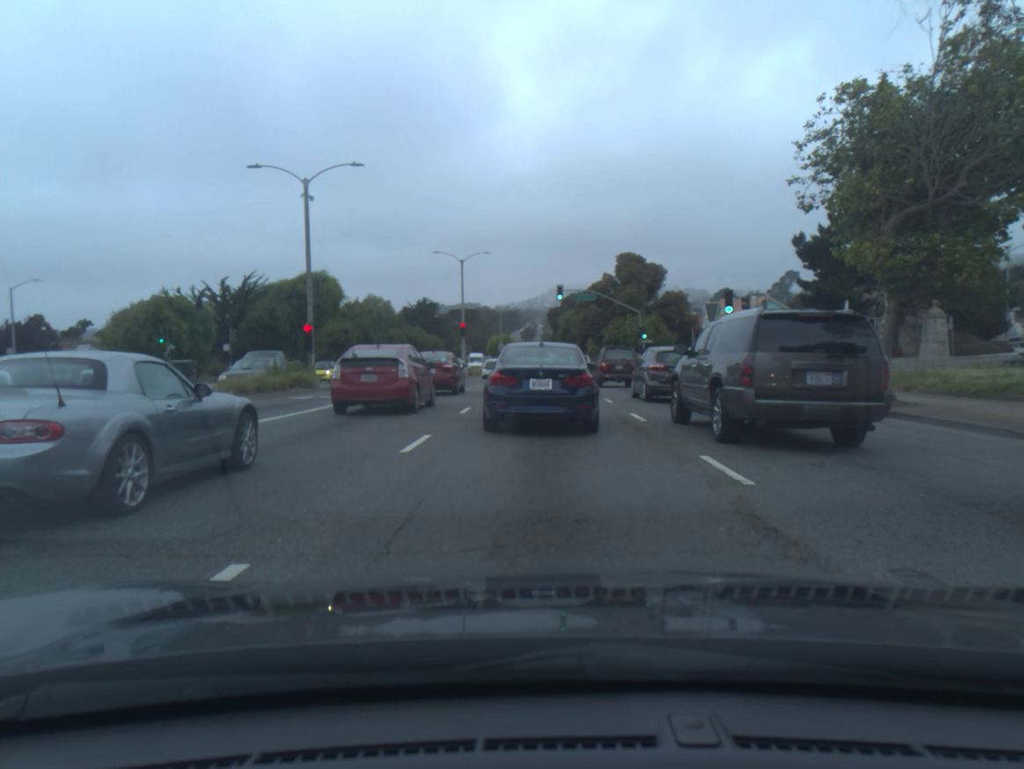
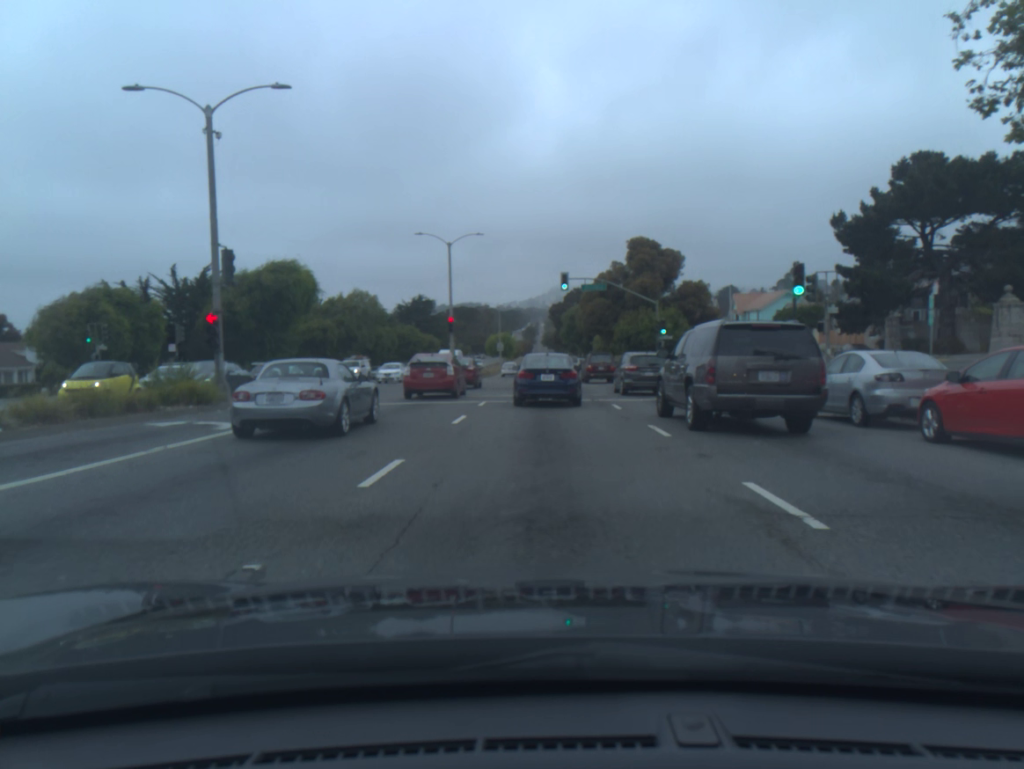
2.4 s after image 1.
(+0.1, +9.0) m; +1°
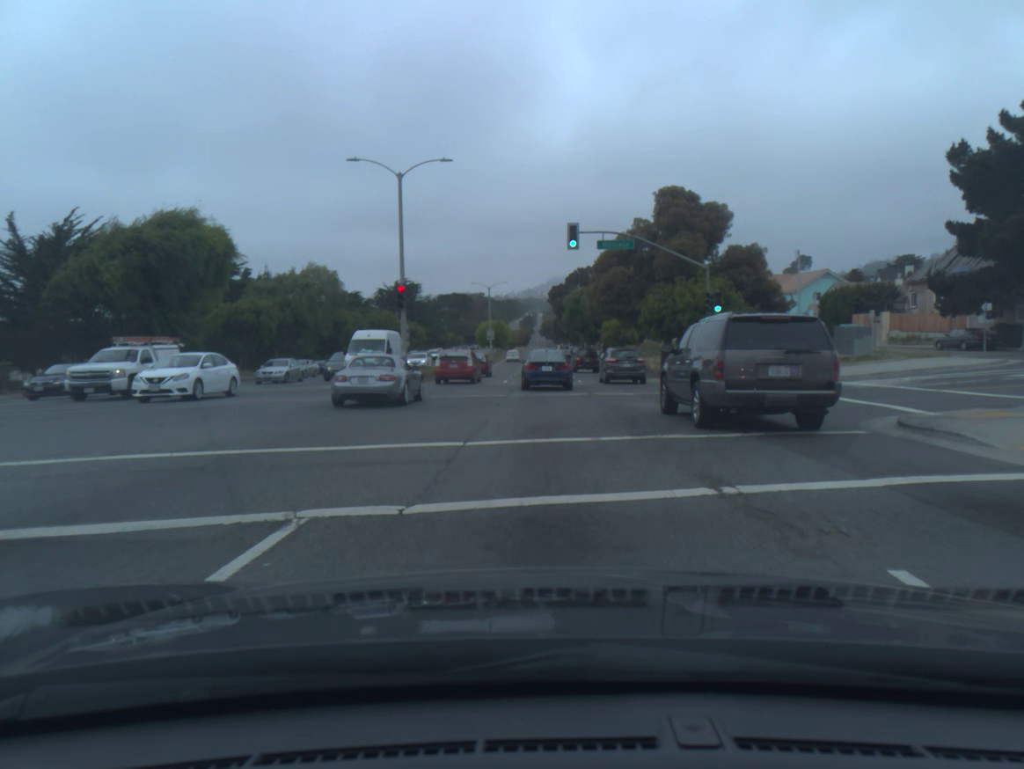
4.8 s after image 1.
(0.0, +17.3) m; 0°
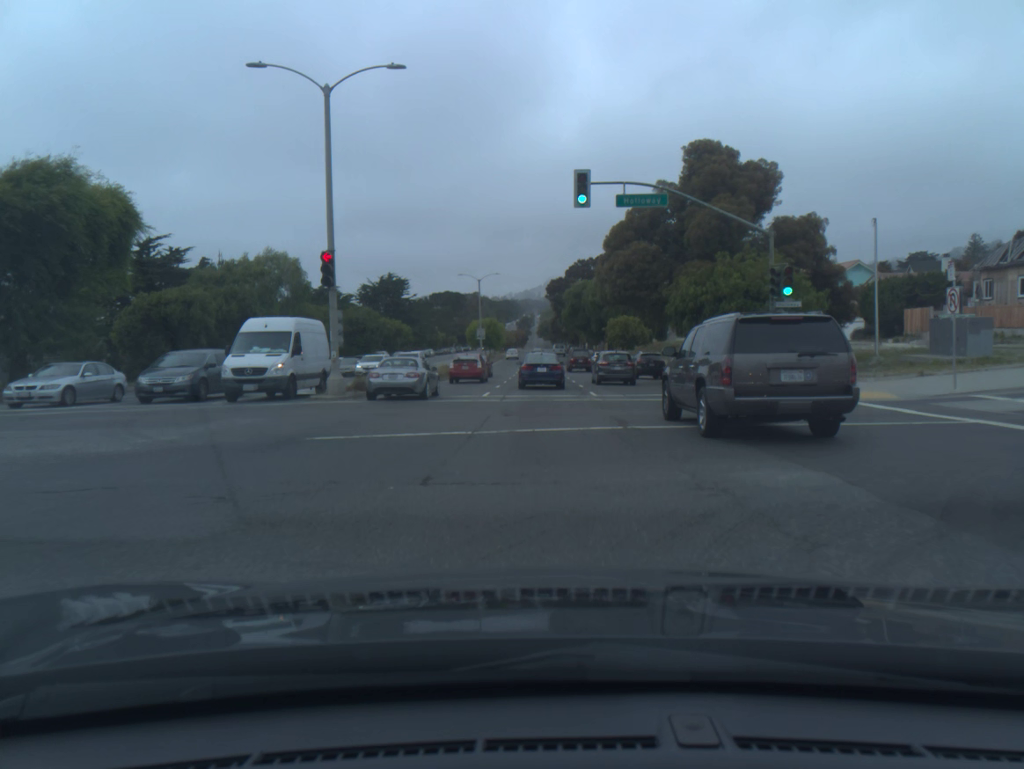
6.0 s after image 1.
(0.0, +11.2) m; 0°
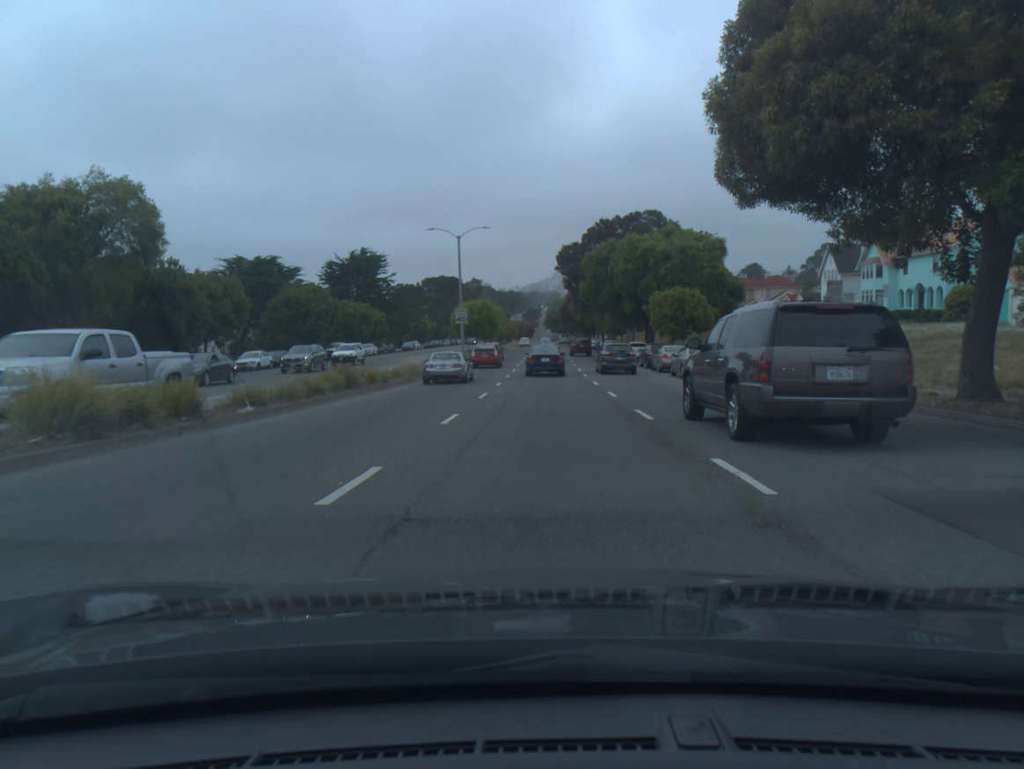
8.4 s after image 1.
(-0.1, +26.7) m; -1°
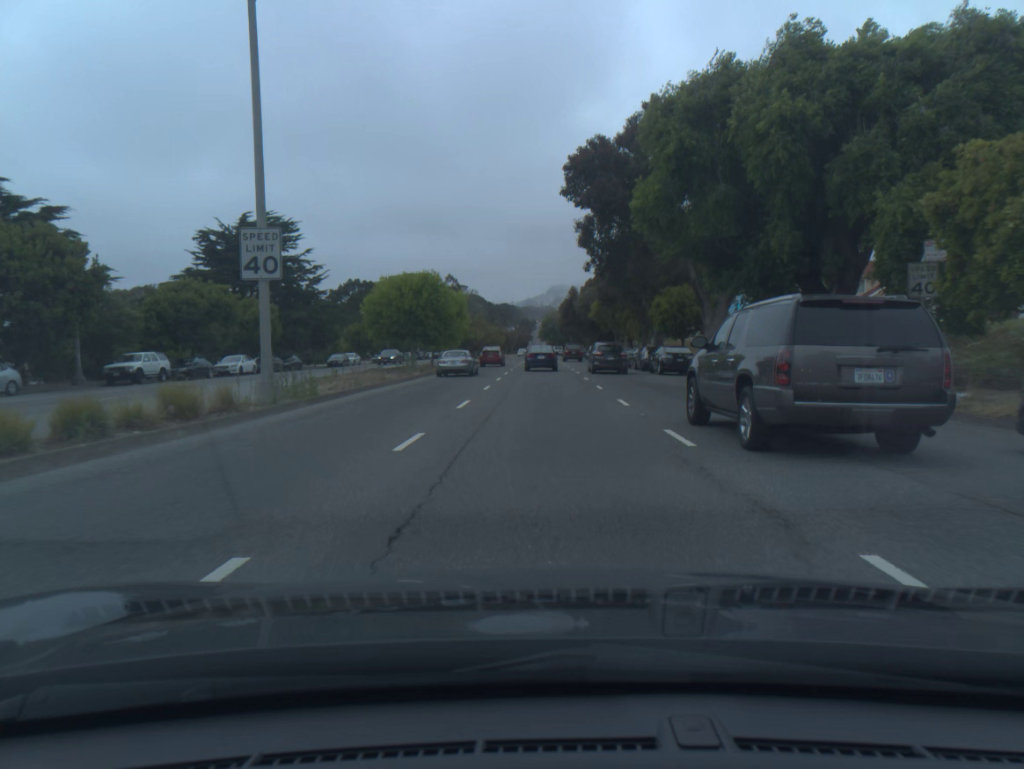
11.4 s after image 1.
(+0.2, +40.3) m; +1°
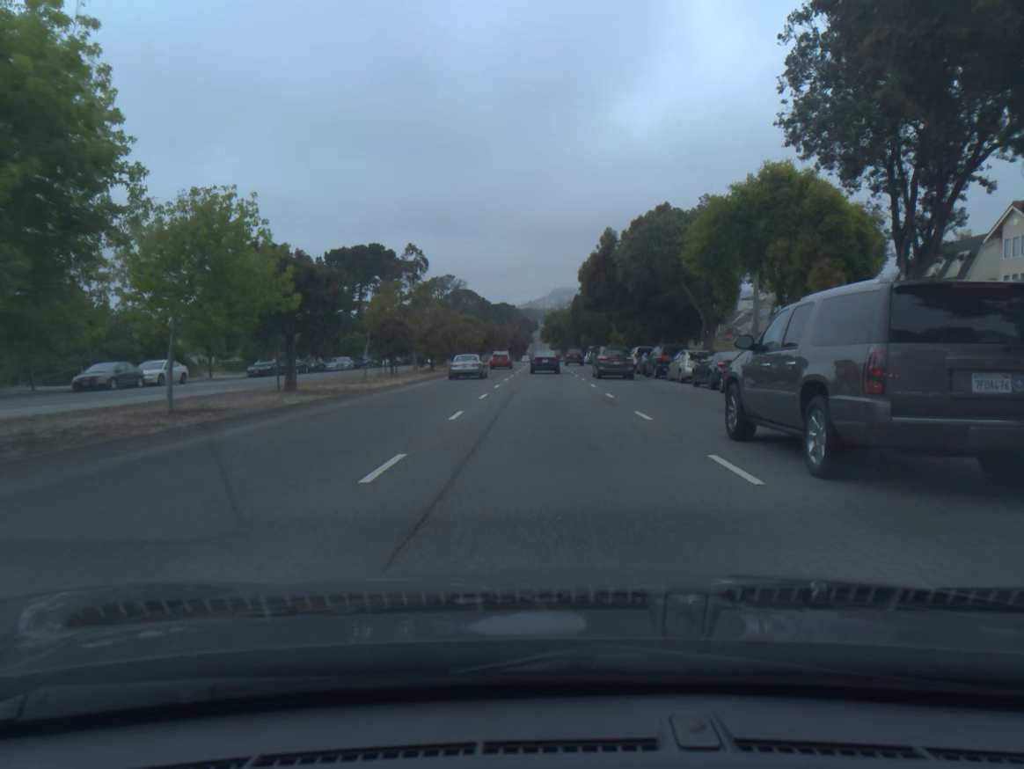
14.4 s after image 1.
(-0.3, +46.2) m; 0°
